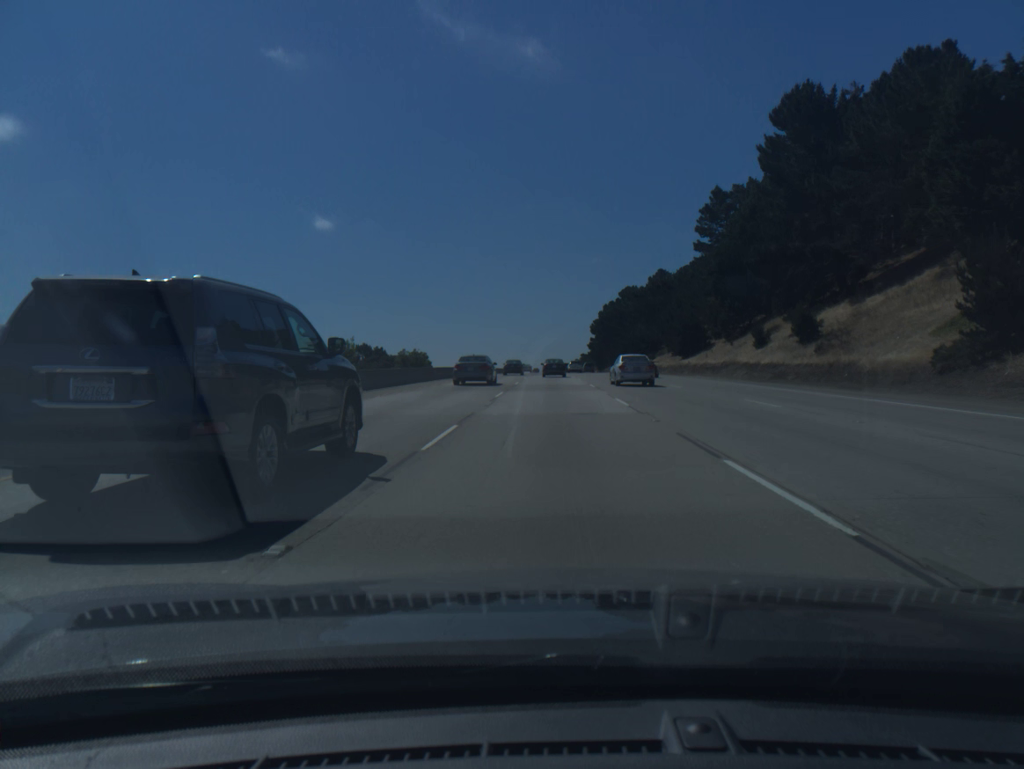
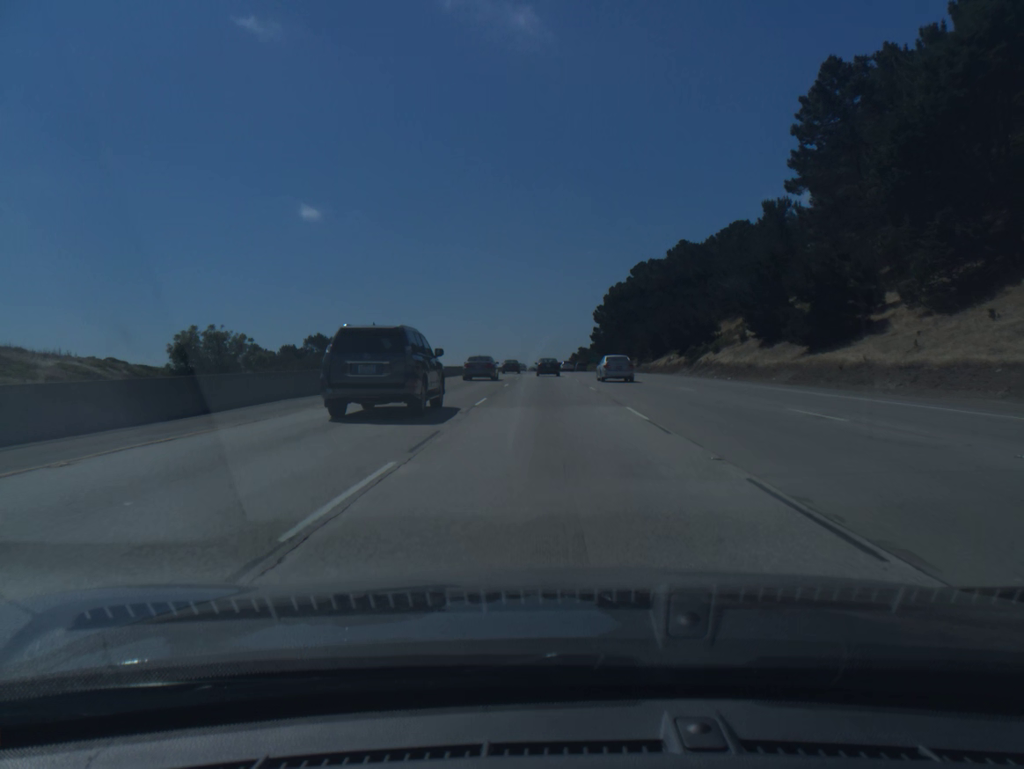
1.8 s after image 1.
(+0.2, +49.0) m; 0°
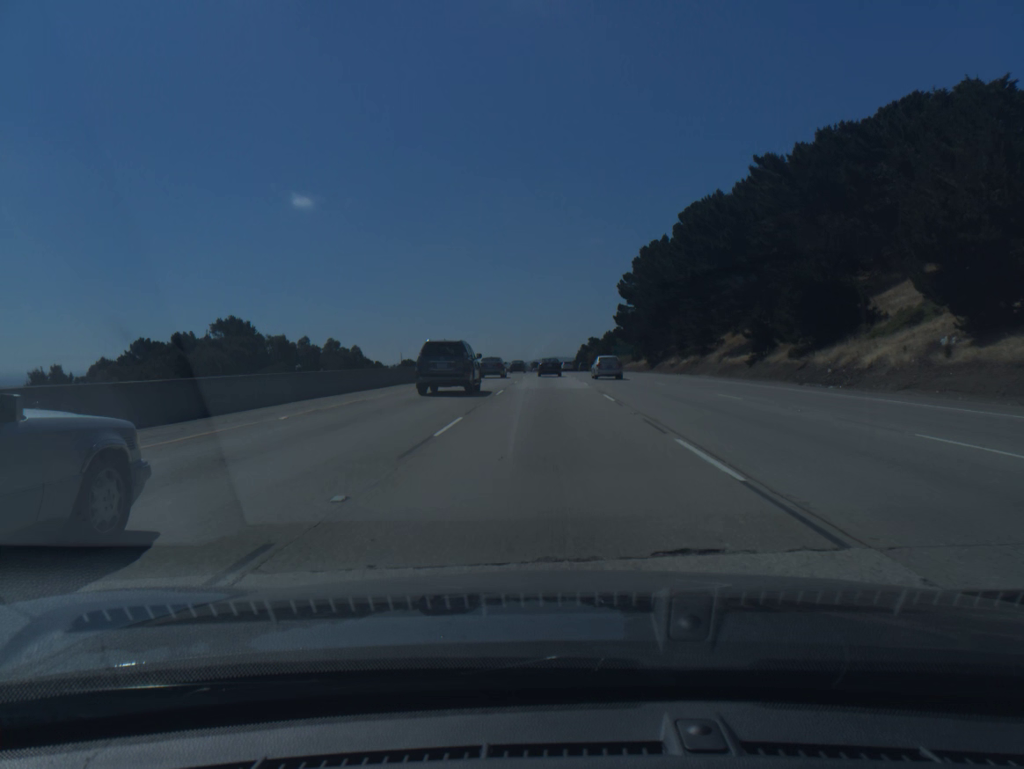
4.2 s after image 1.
(-0.1, +65.6) m; 0°
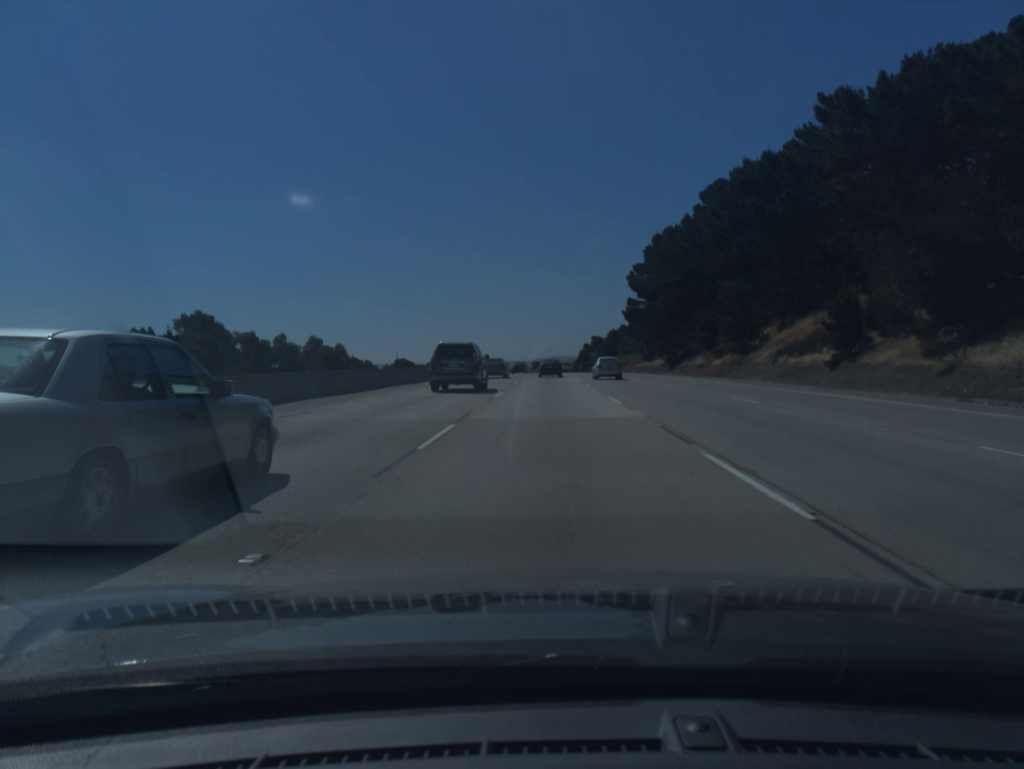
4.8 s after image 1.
(0.0, +16.5) m; 0°
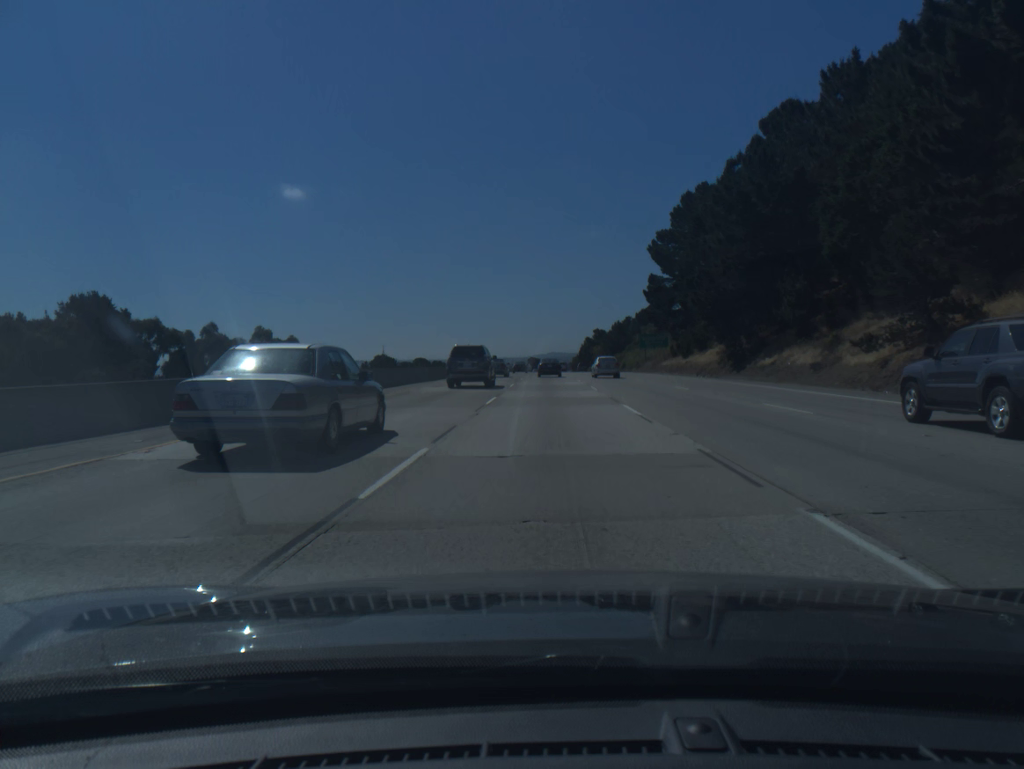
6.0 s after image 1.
(0.0, +33.1) m; 0°
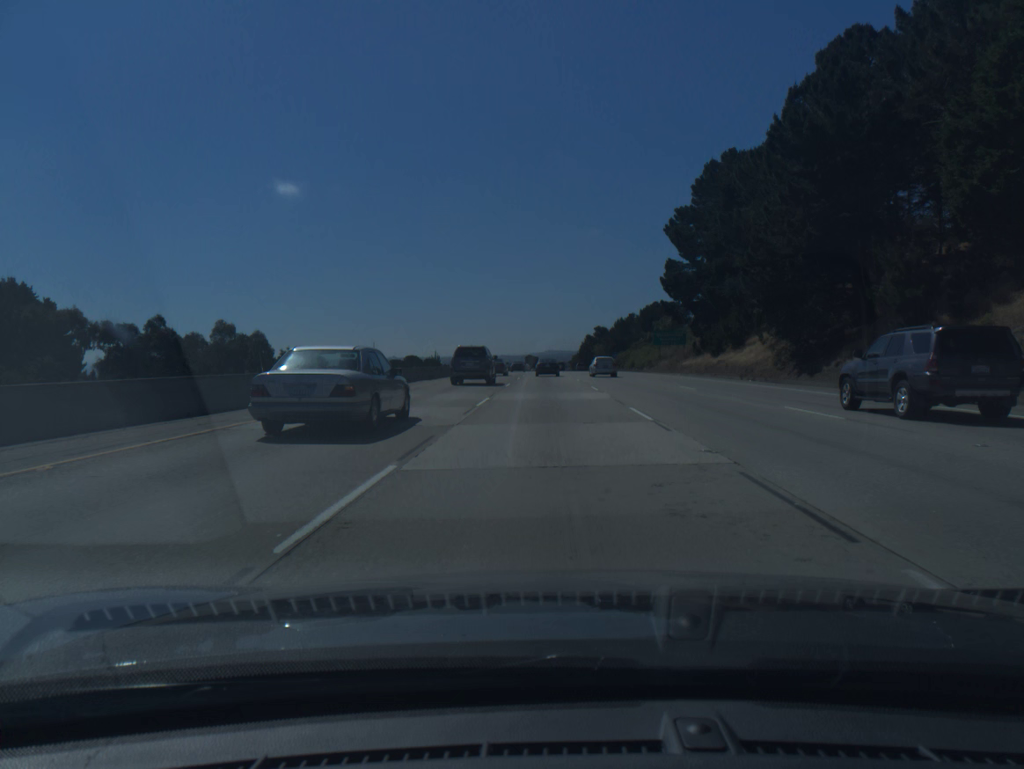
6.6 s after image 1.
(0.0, +16.5) m; 0°
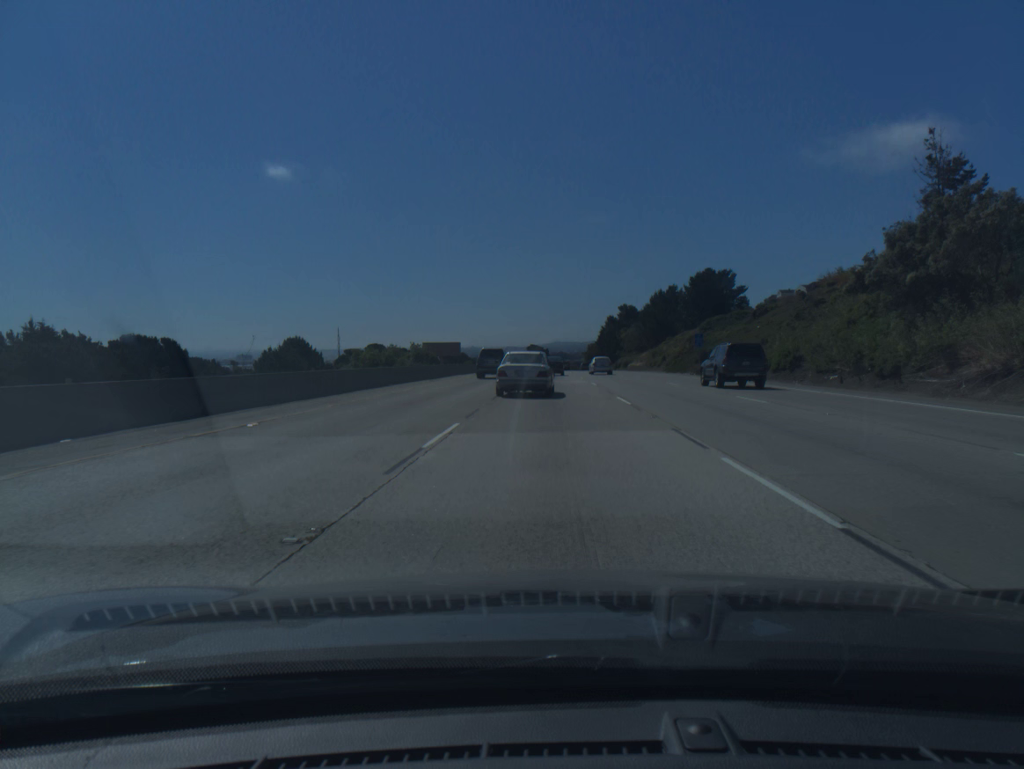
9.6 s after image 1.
(-0.1, +82.3) m; 0°
